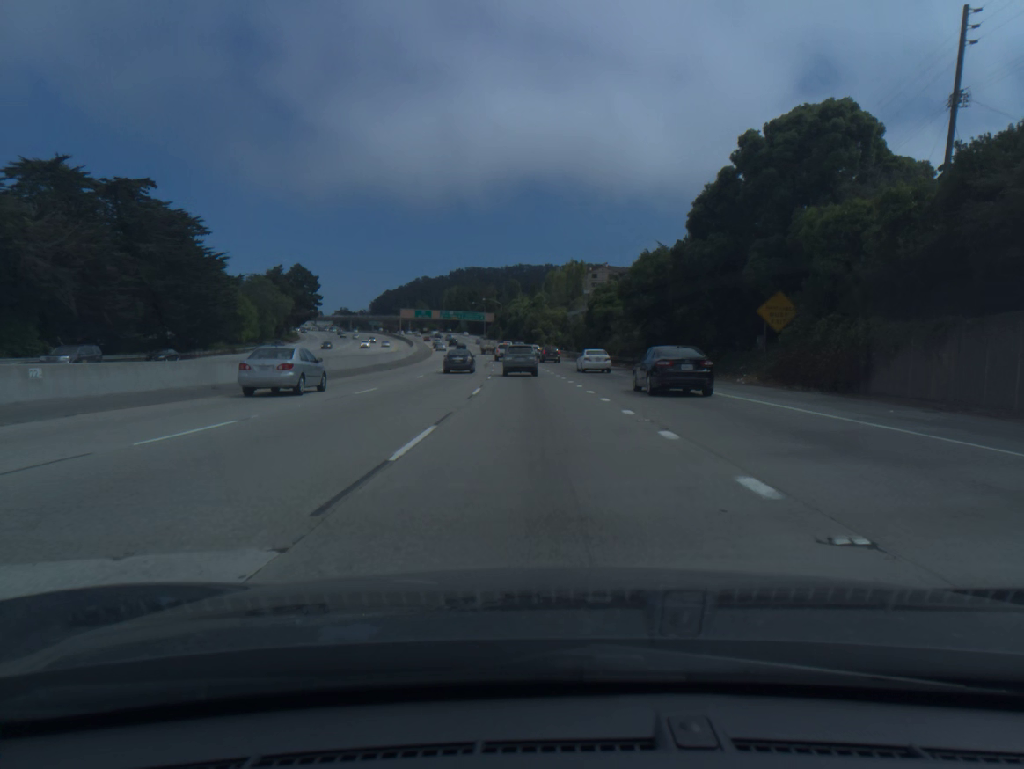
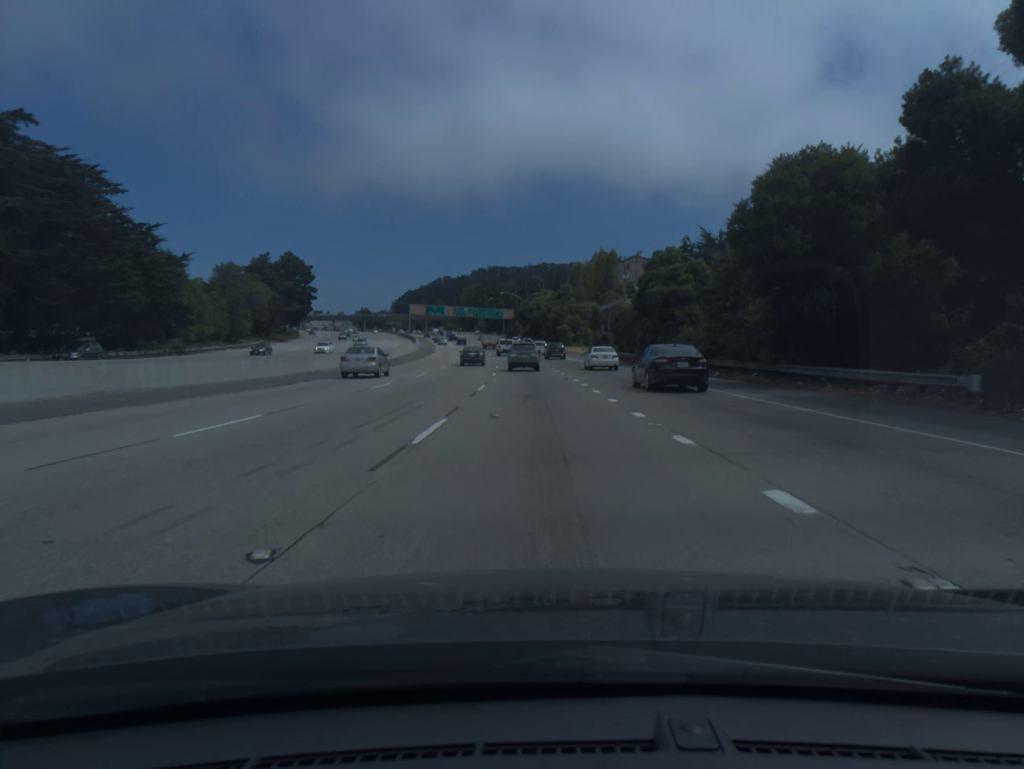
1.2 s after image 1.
(-0.4, +27.5) m; -2°
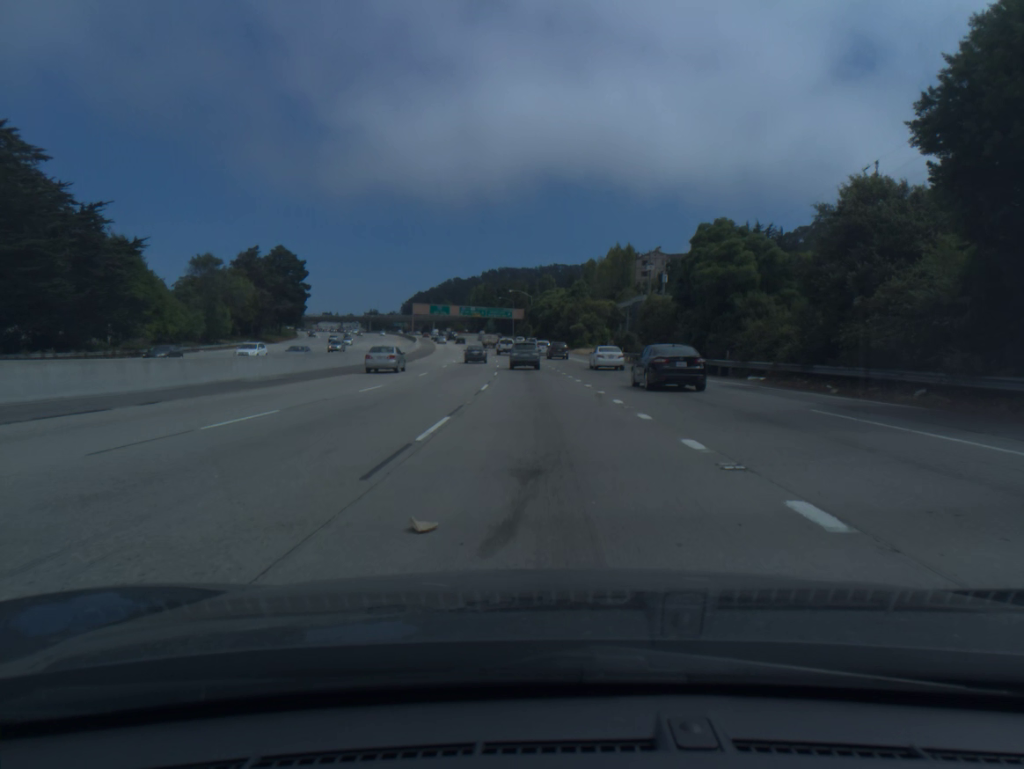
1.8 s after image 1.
(-0.1, +13.9) m; -1°
